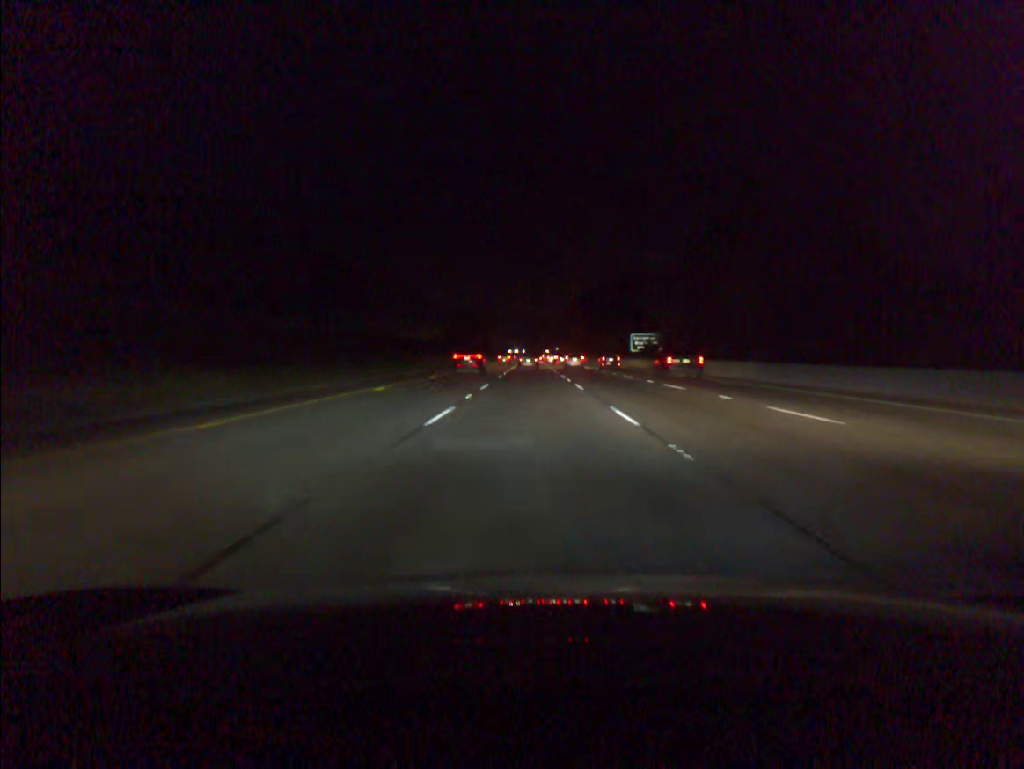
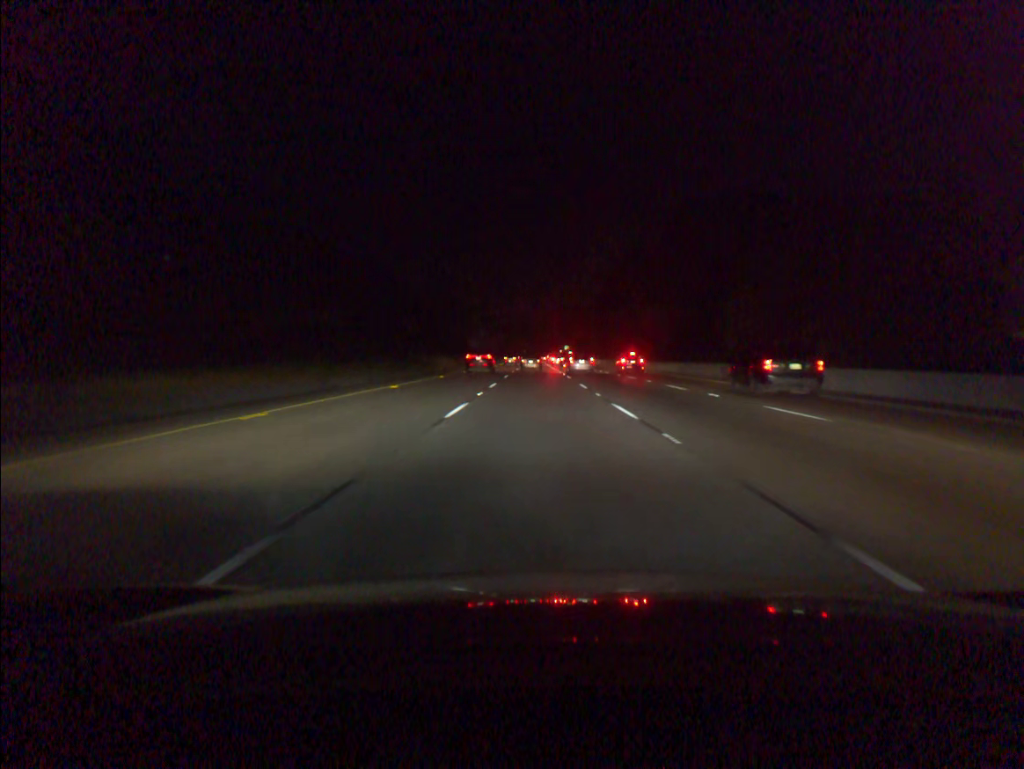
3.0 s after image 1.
(-0.4, +86.1) m; 0°
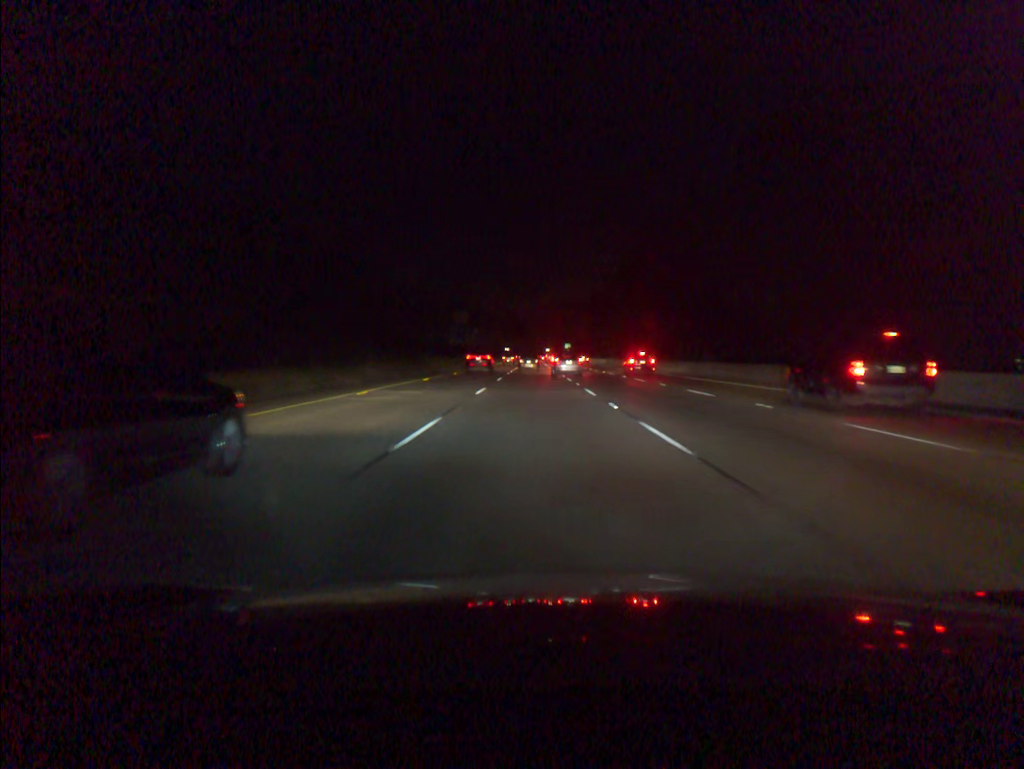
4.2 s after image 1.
(+0.1, +34.3) m; 0°
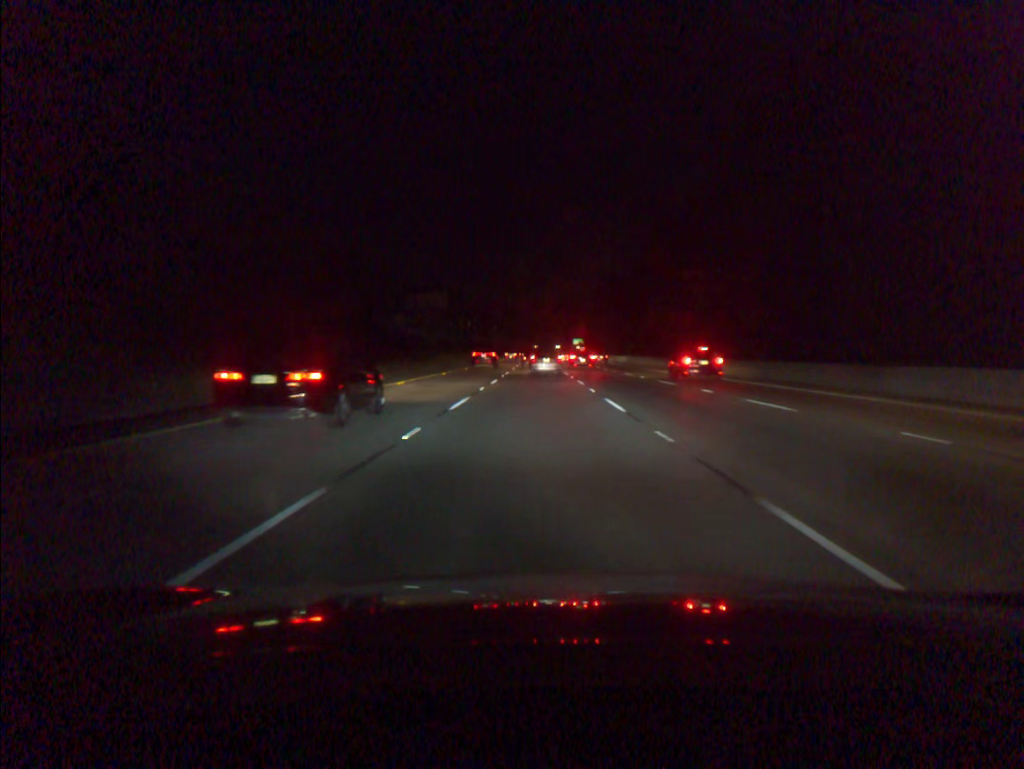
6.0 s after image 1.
(0.0, +51.6) m; 0°
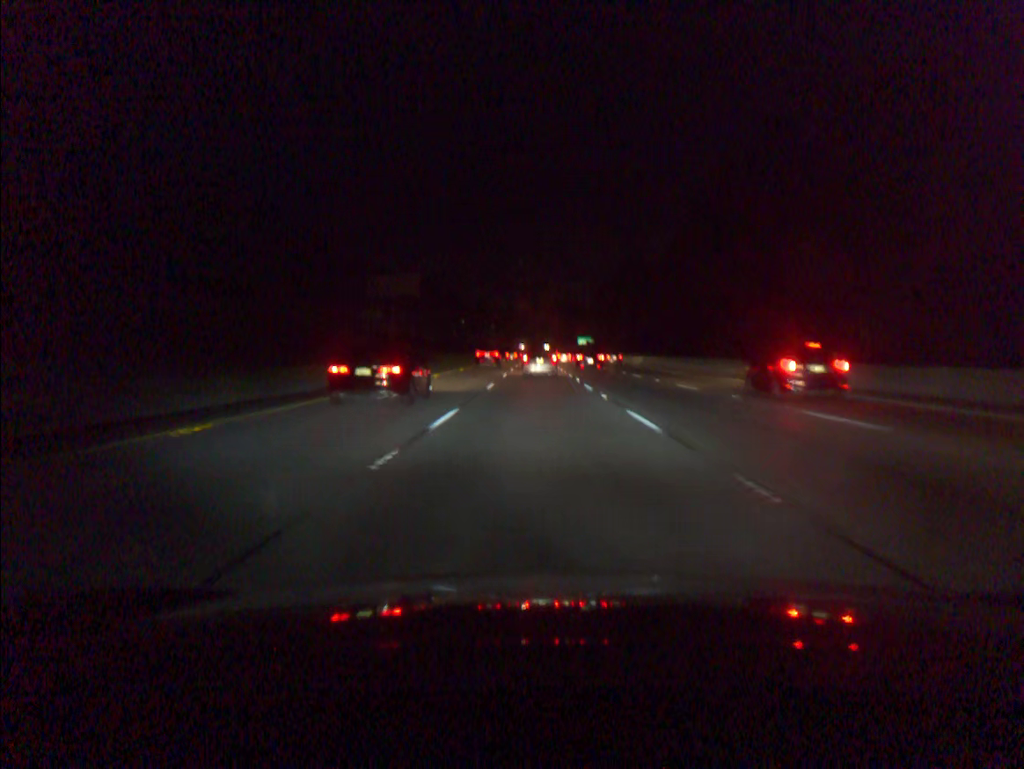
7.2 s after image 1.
(-0.1, +33.4) m; 0°
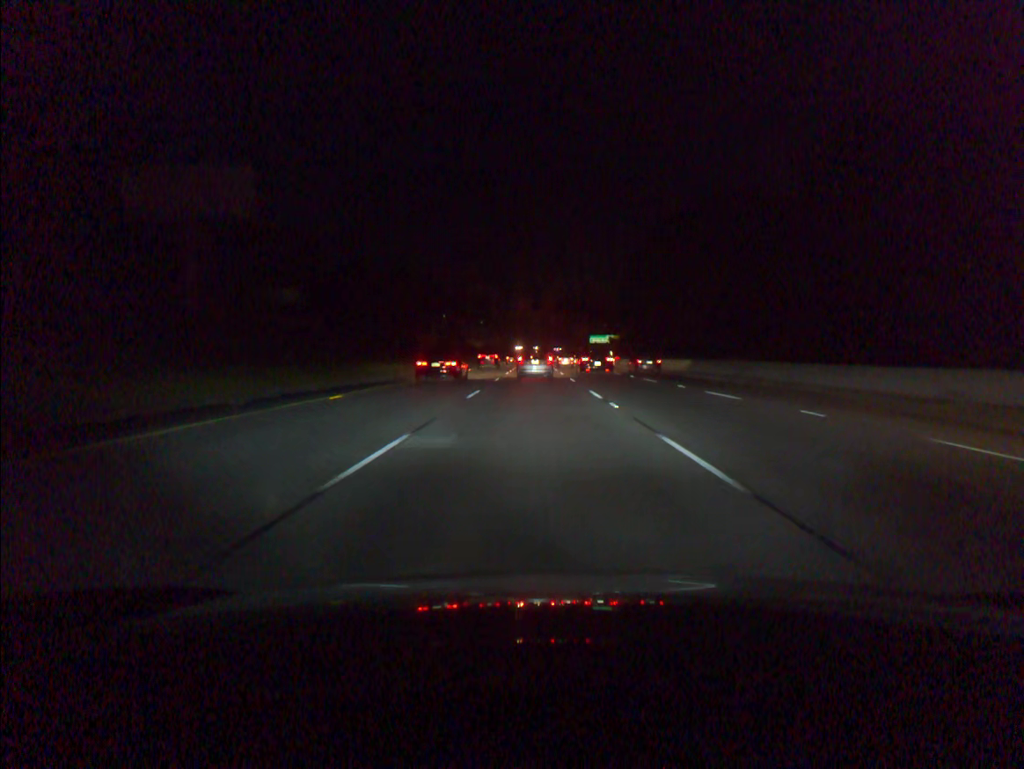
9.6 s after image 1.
(+0.1, +63.9) m; 0°
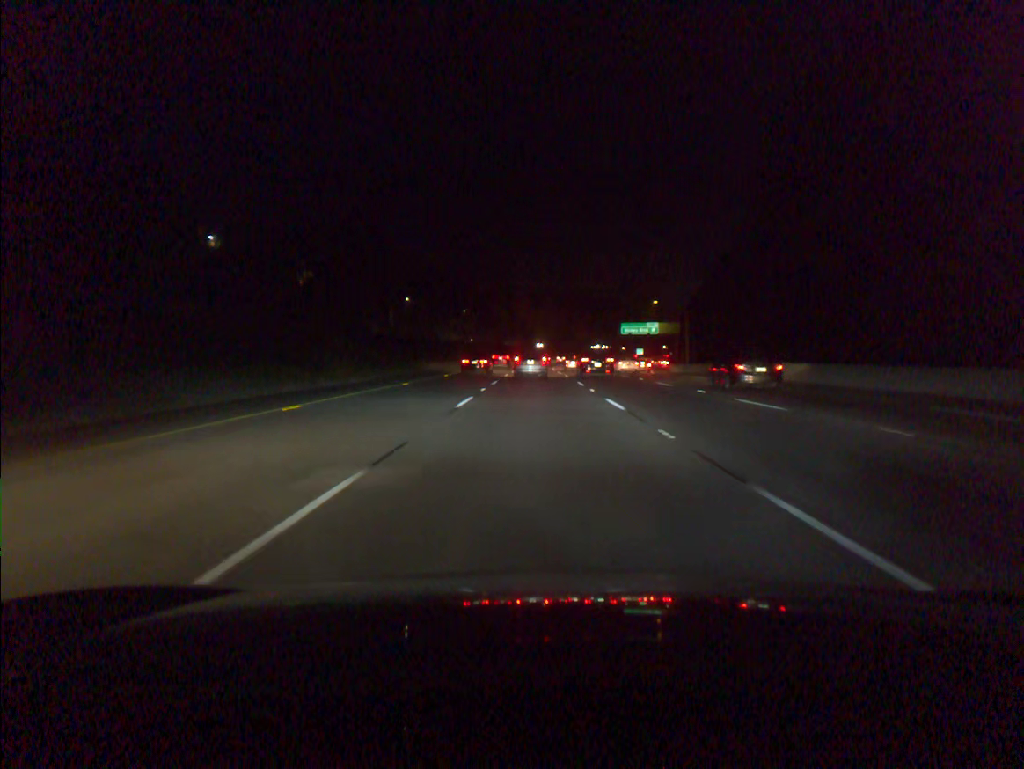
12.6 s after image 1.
(-0.2, +77.0) m; 0°
